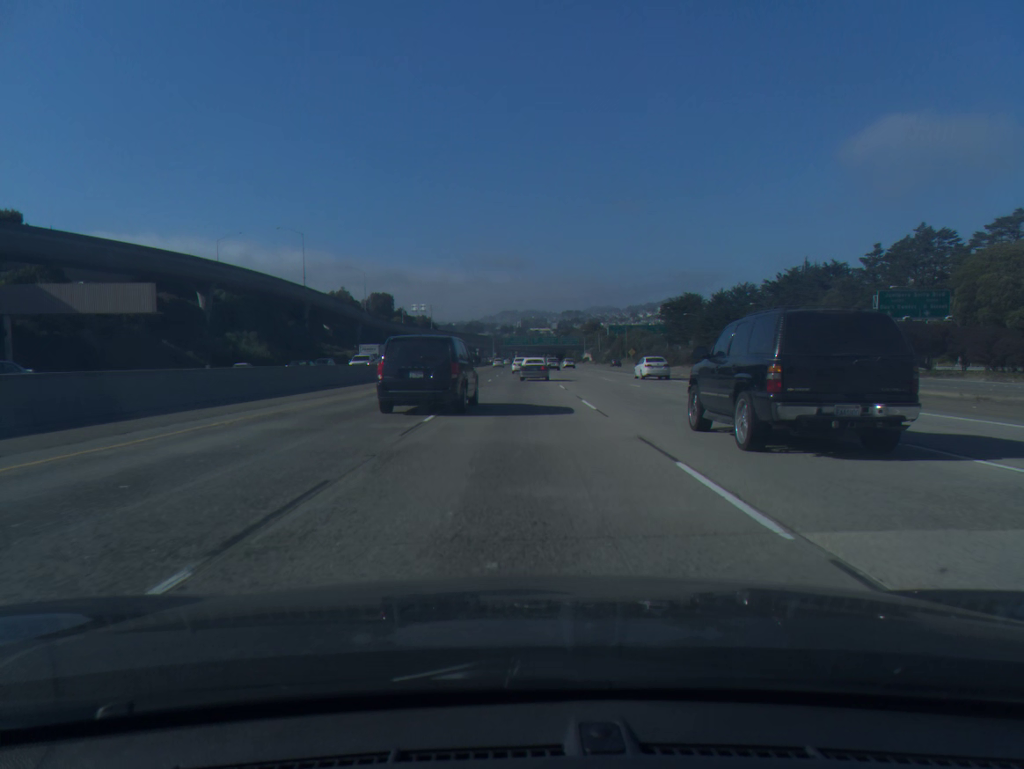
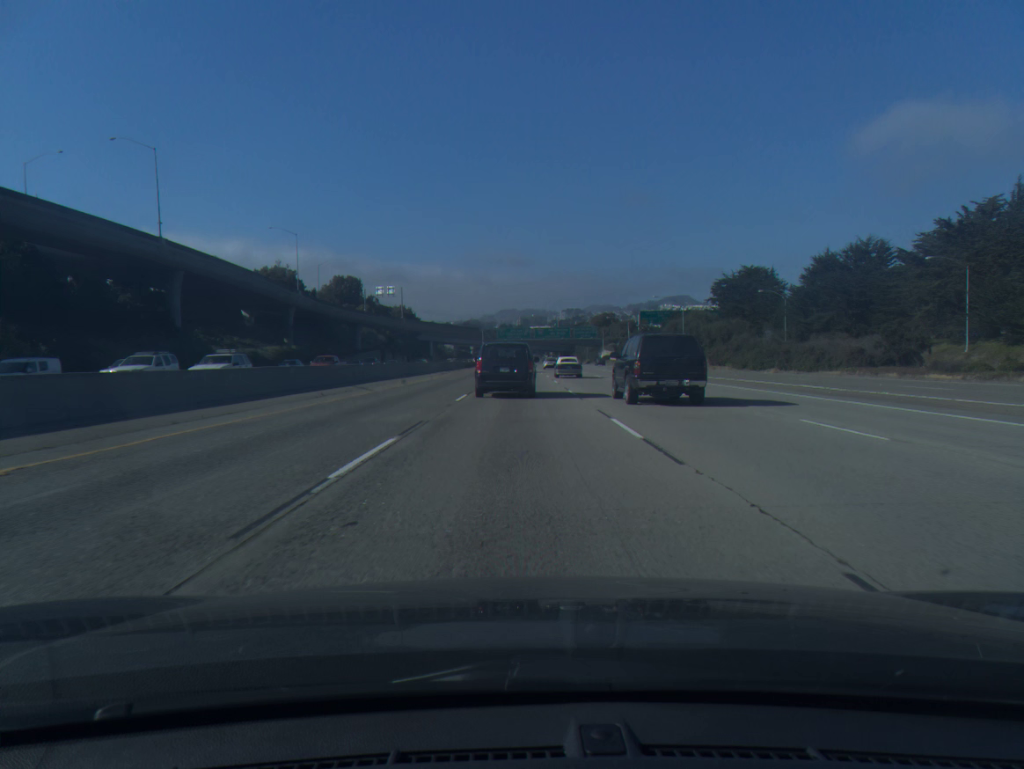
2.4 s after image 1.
(+0.3, +65.0) m; 0°
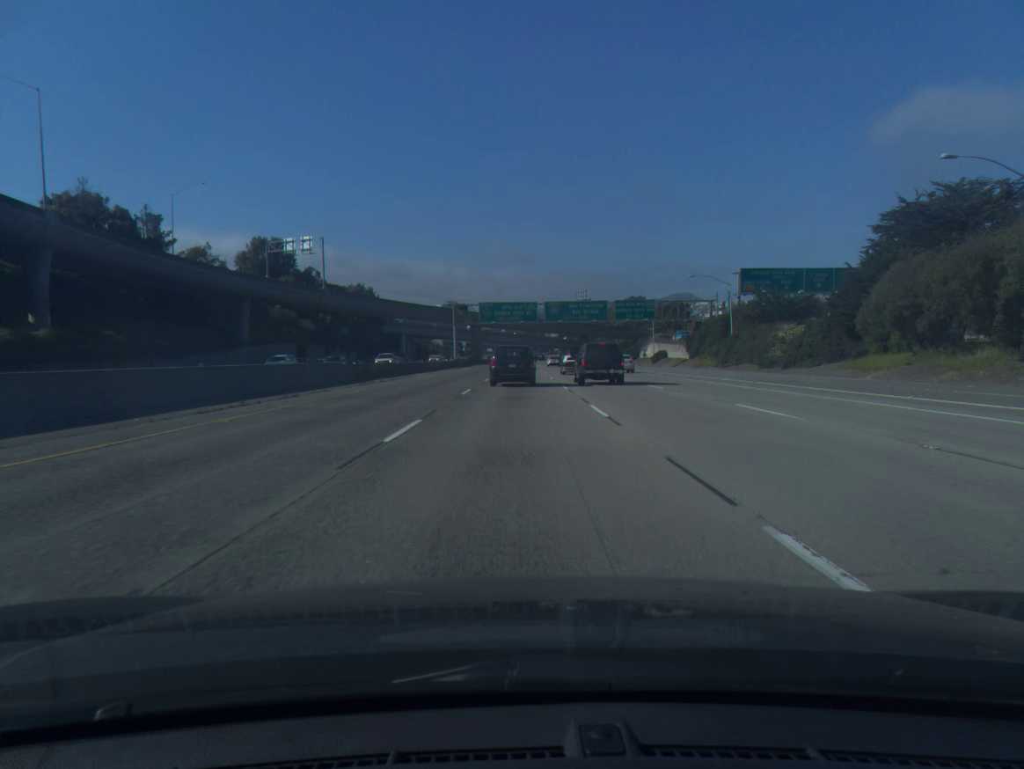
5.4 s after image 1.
(+0.3, +81.4) m; 0°
